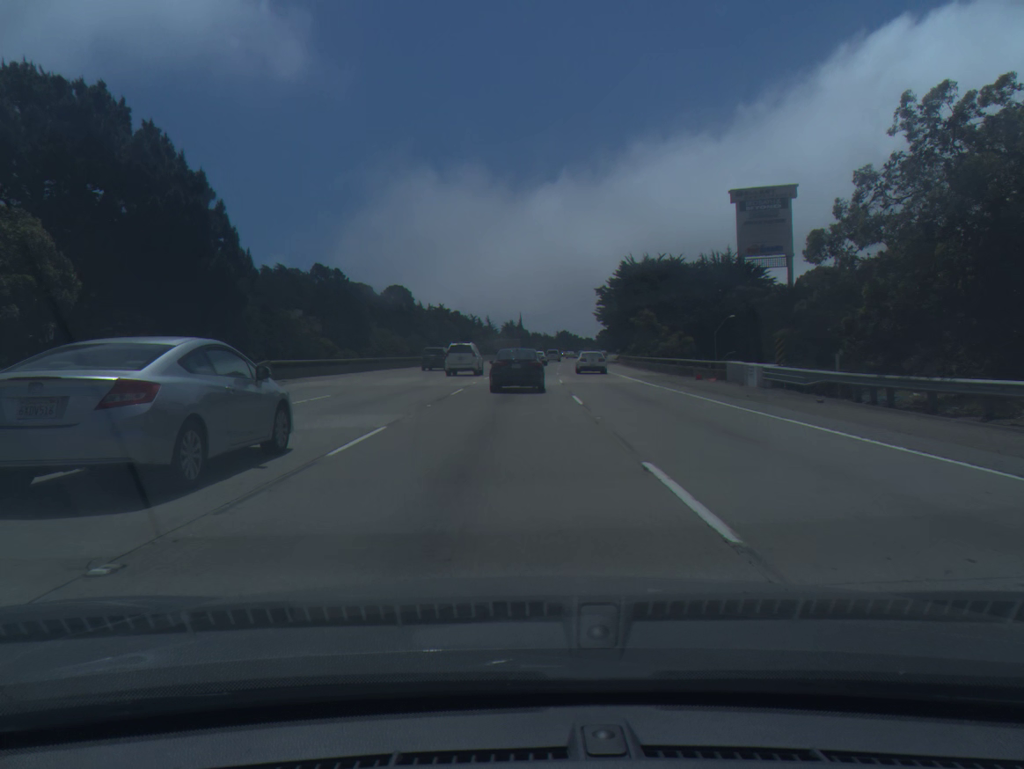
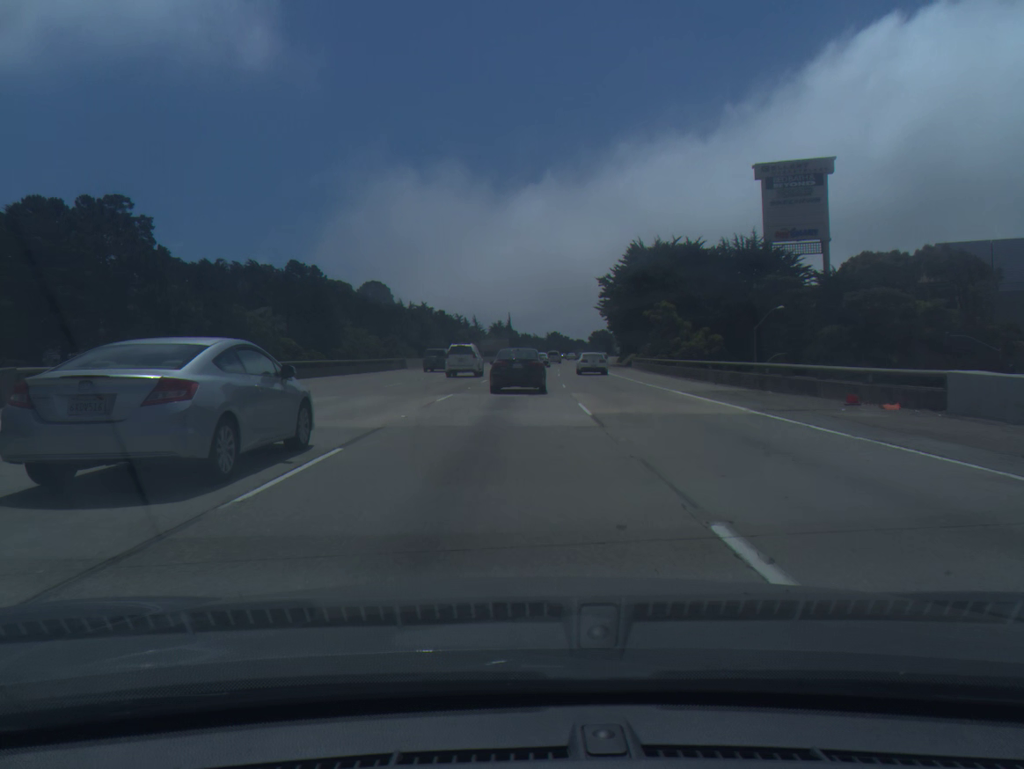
(+0.1, +17.8) m; +1°
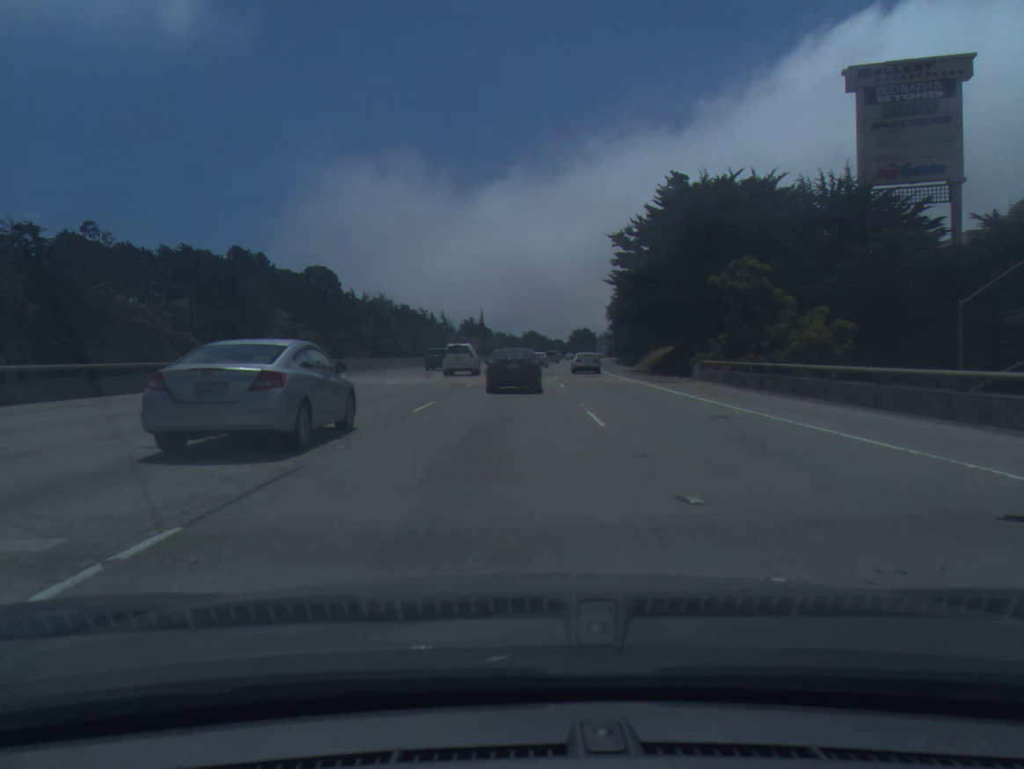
(+0.5, +34.3) m; +2°
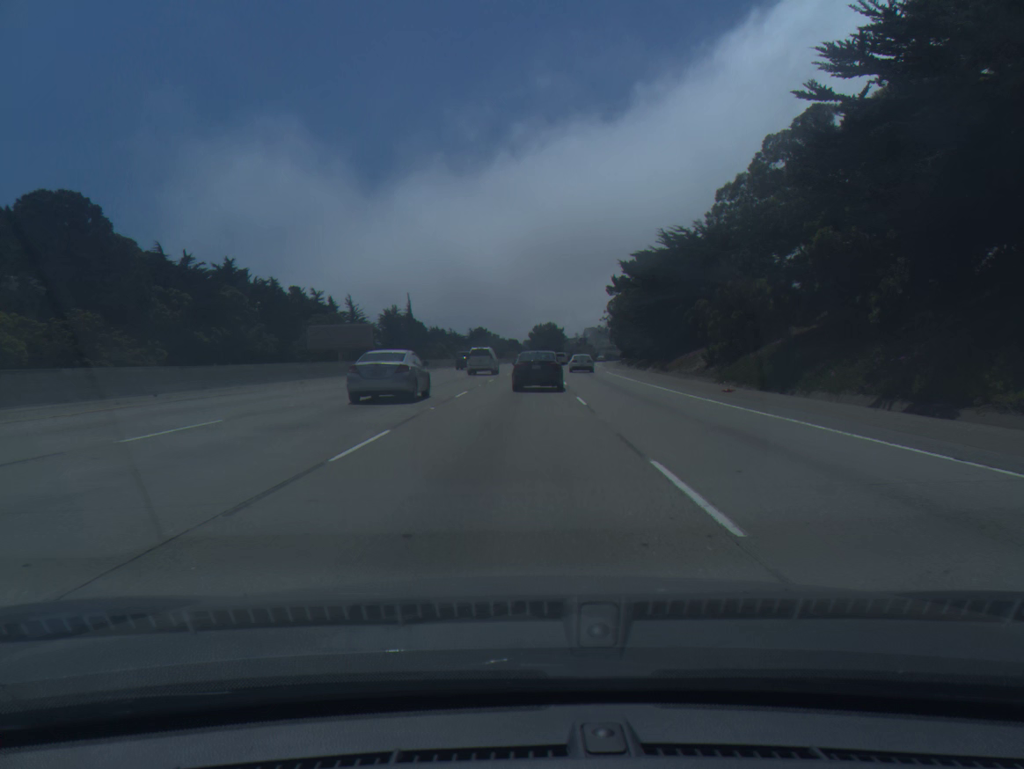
(+2.4, +79.7) m; +4°
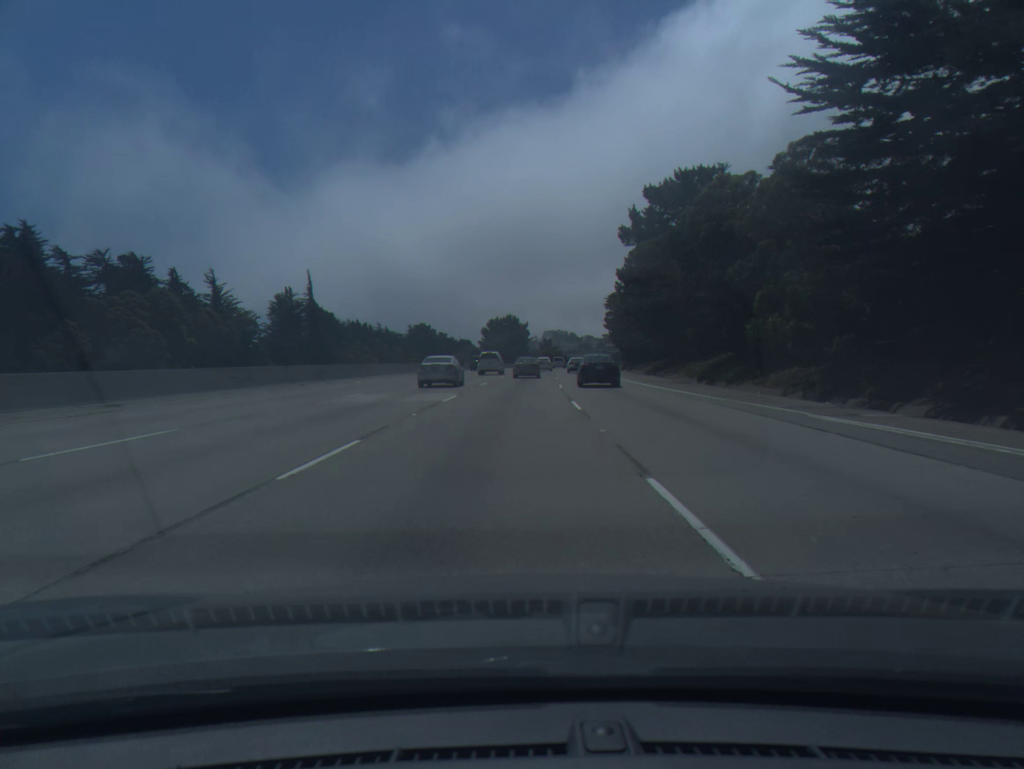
(+1.8, +59.6) m; +3°
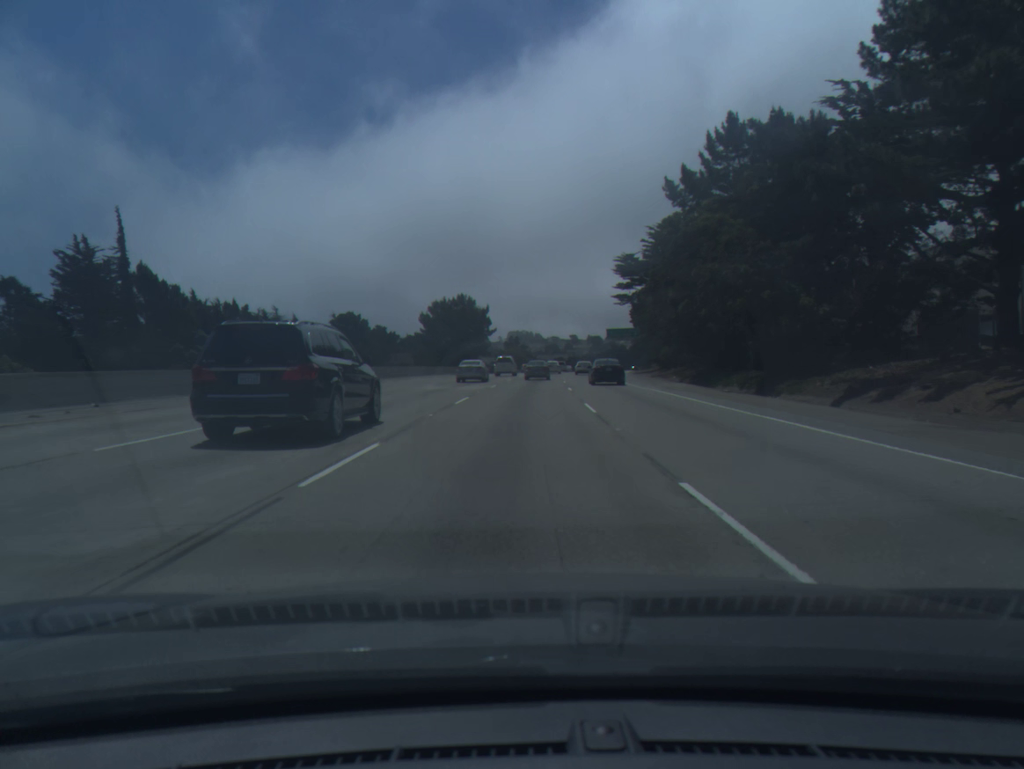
(+1.1, +58.6) m; +3°
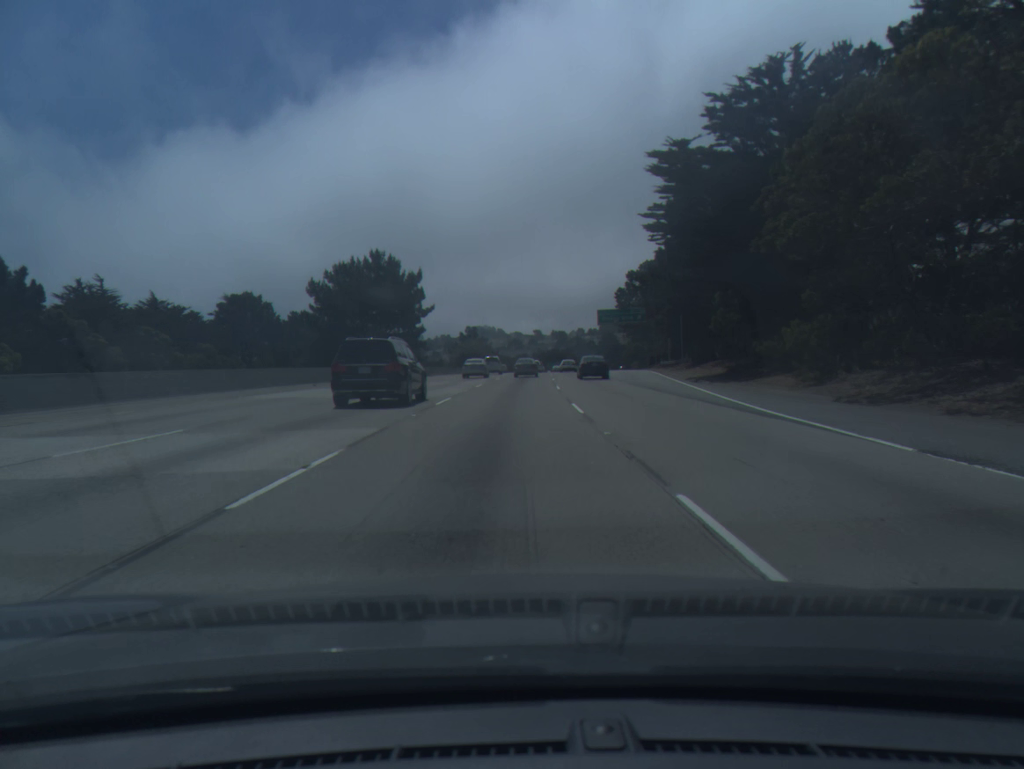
(+1.2, +44.9) m; +3°
